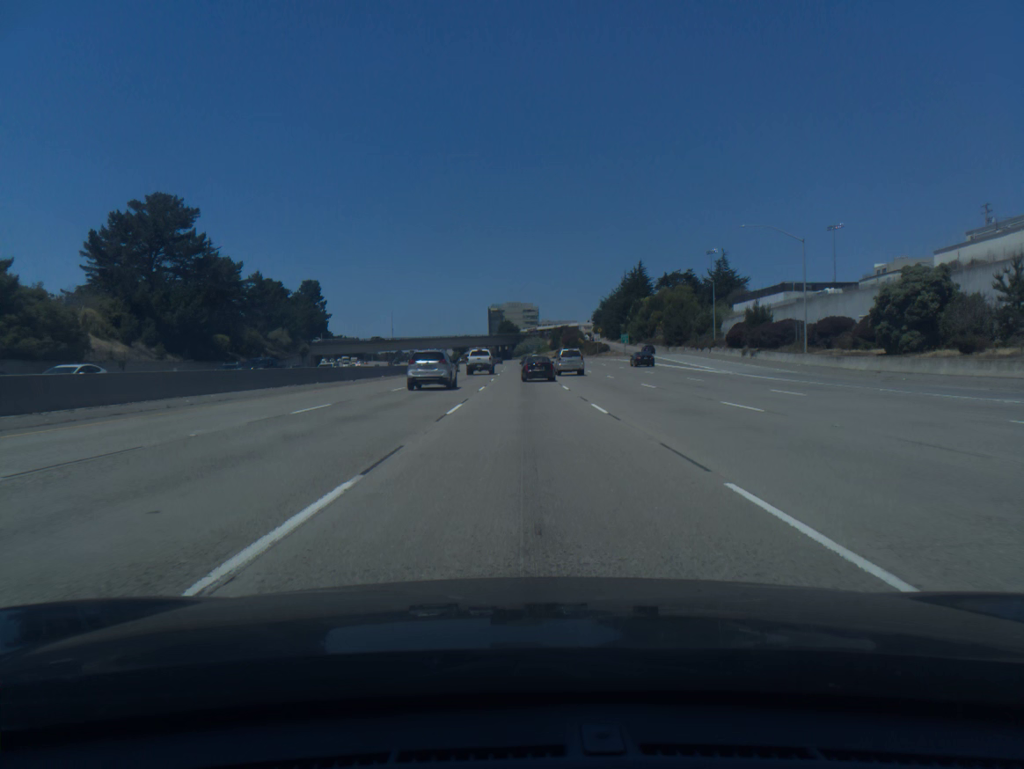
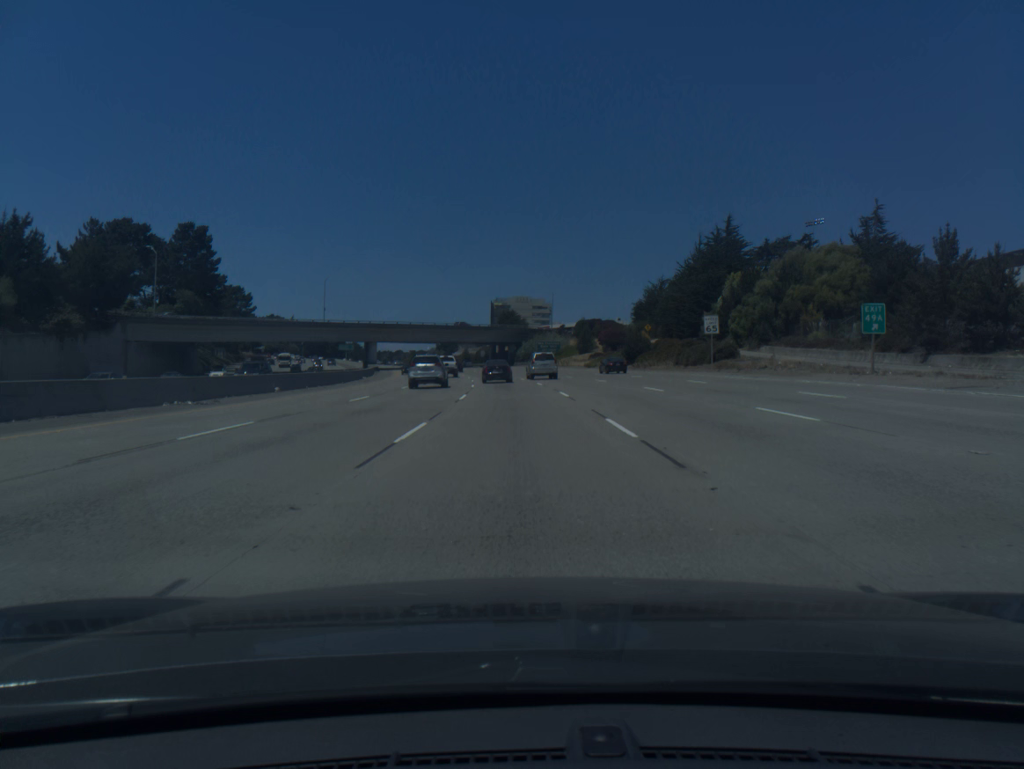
(+0.1, +91.6) m; -1°
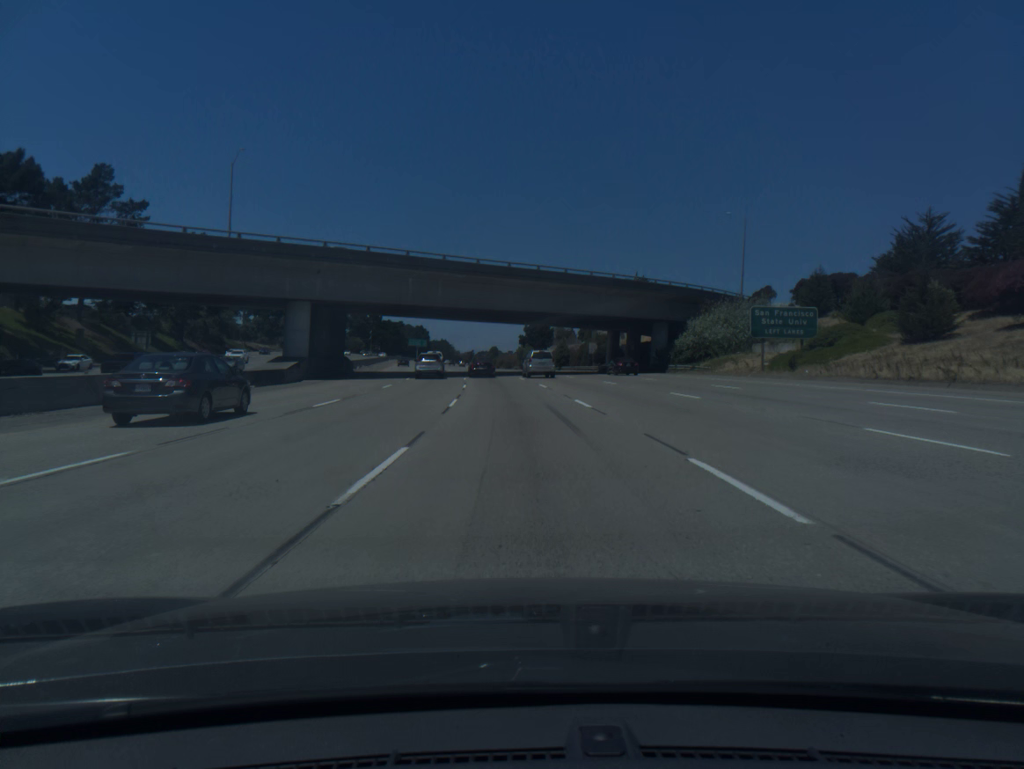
(-4.9, +91.3) m; -7°
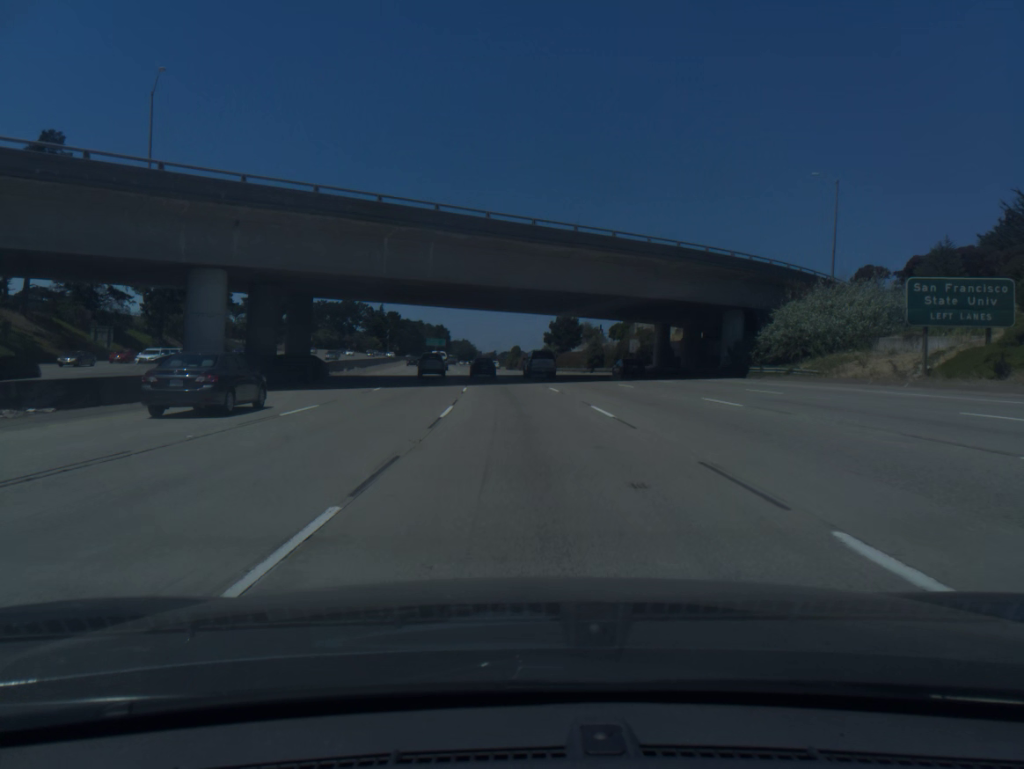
(-0.3, +18.3) m; -2°
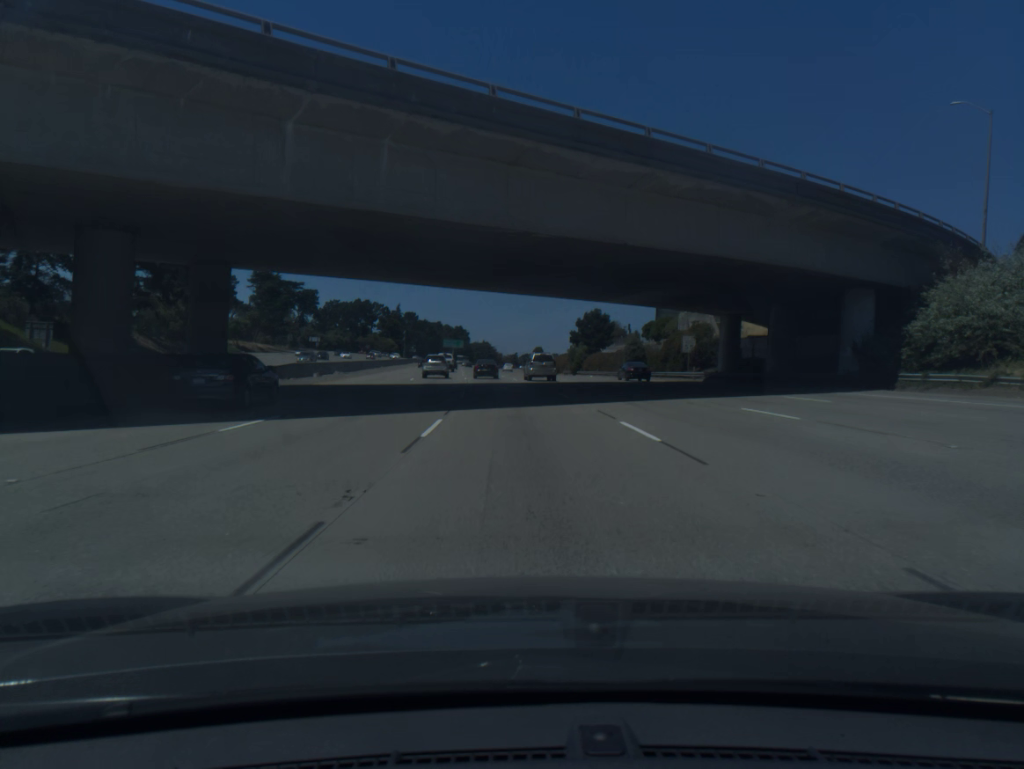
(-0.3, +18.3) m; -2°
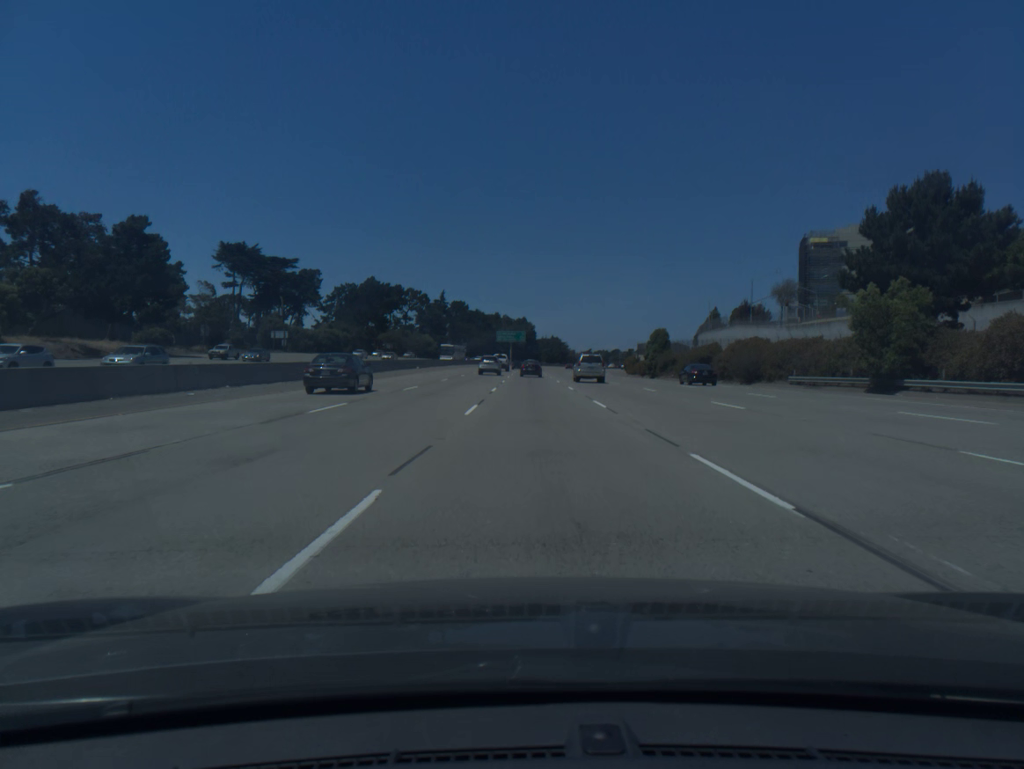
(-5.1, +91.5) m; -5°
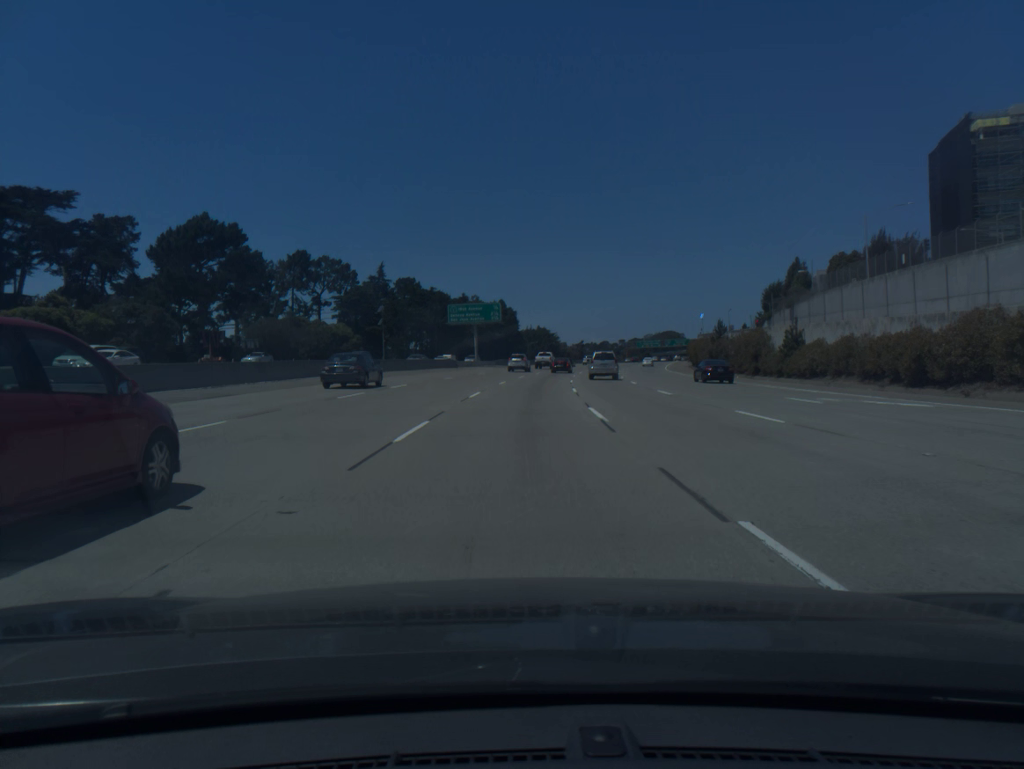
(+1.3, +91.9) m; +1°
